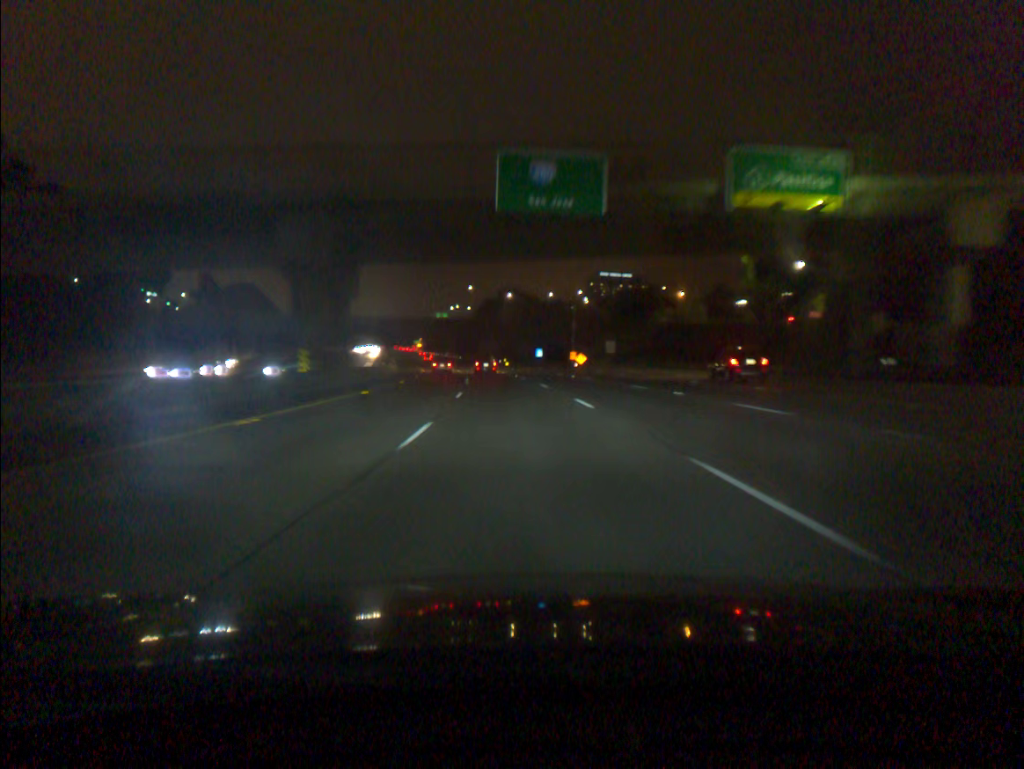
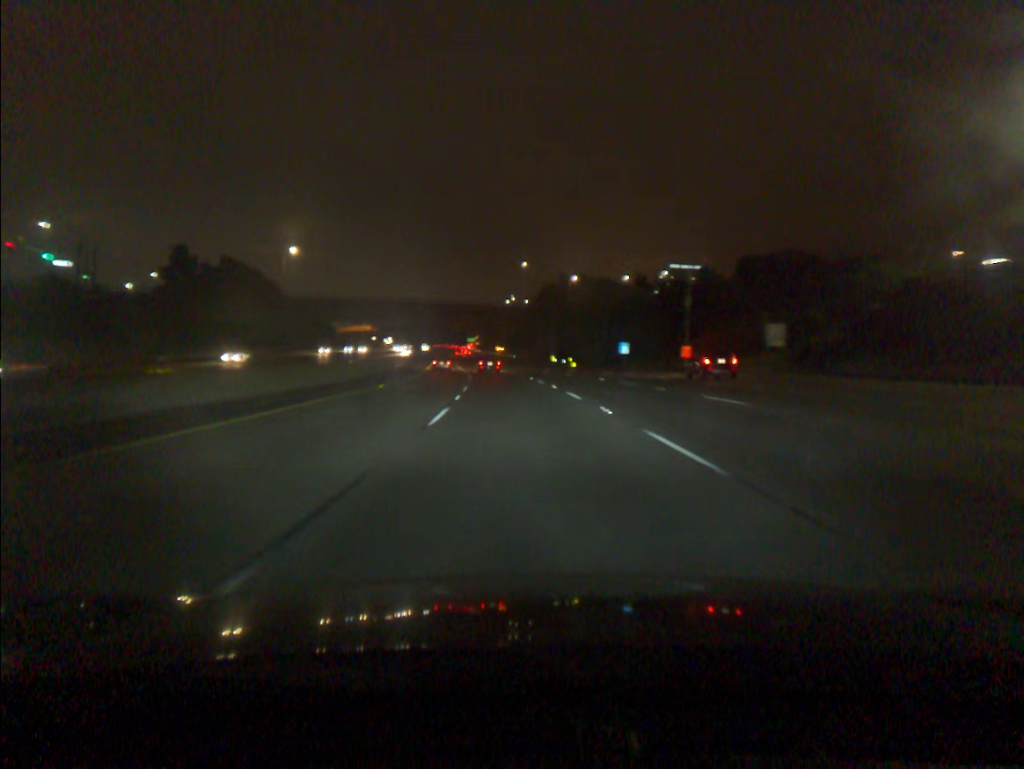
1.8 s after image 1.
(-2.1, +54.8) m; -4°
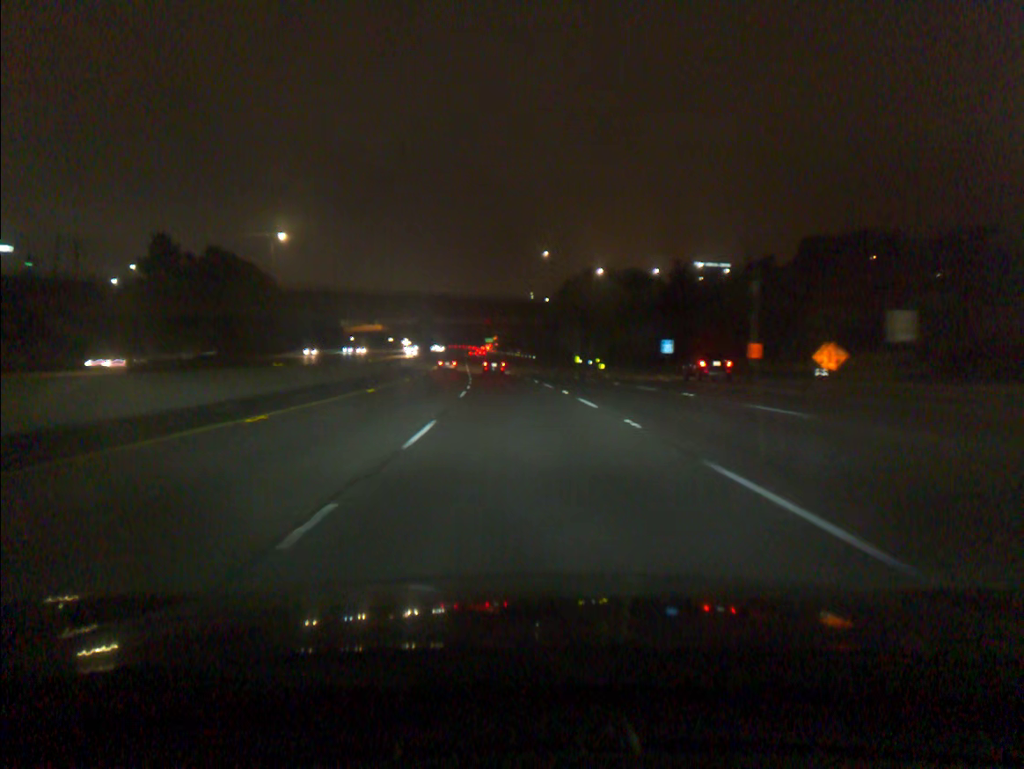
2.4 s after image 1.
(-0.2, +18.3) m; -1°
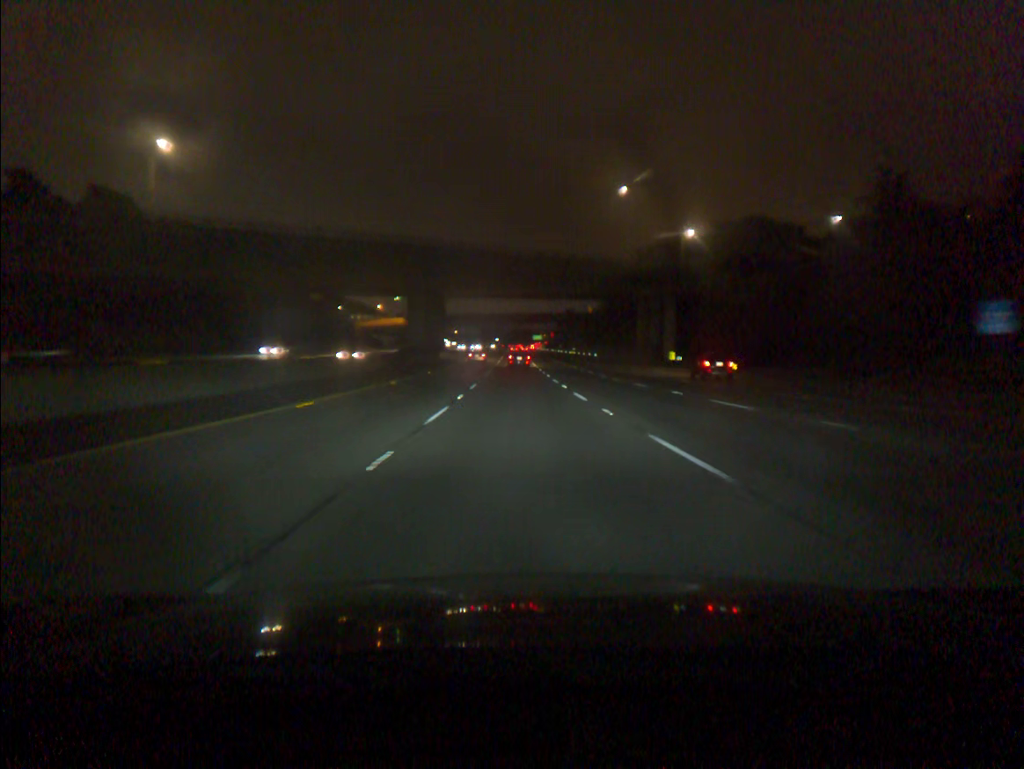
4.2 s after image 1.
(-1.8, +54.9) m; -4°
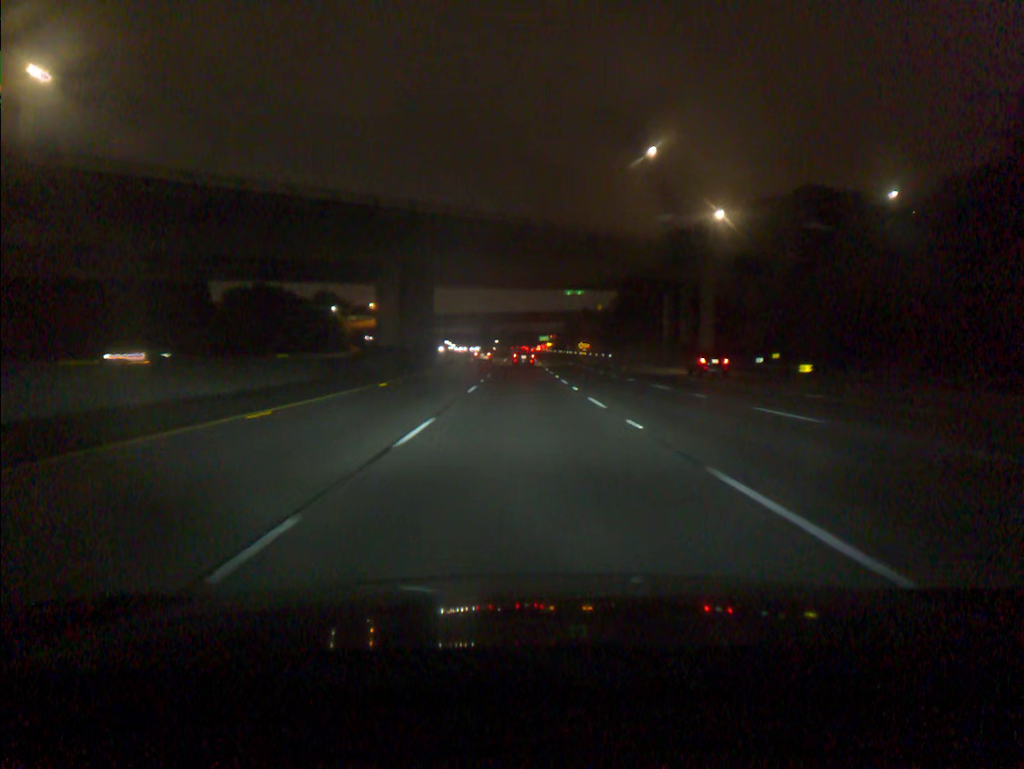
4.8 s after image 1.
(-0.1, +18.3) m; 0°
